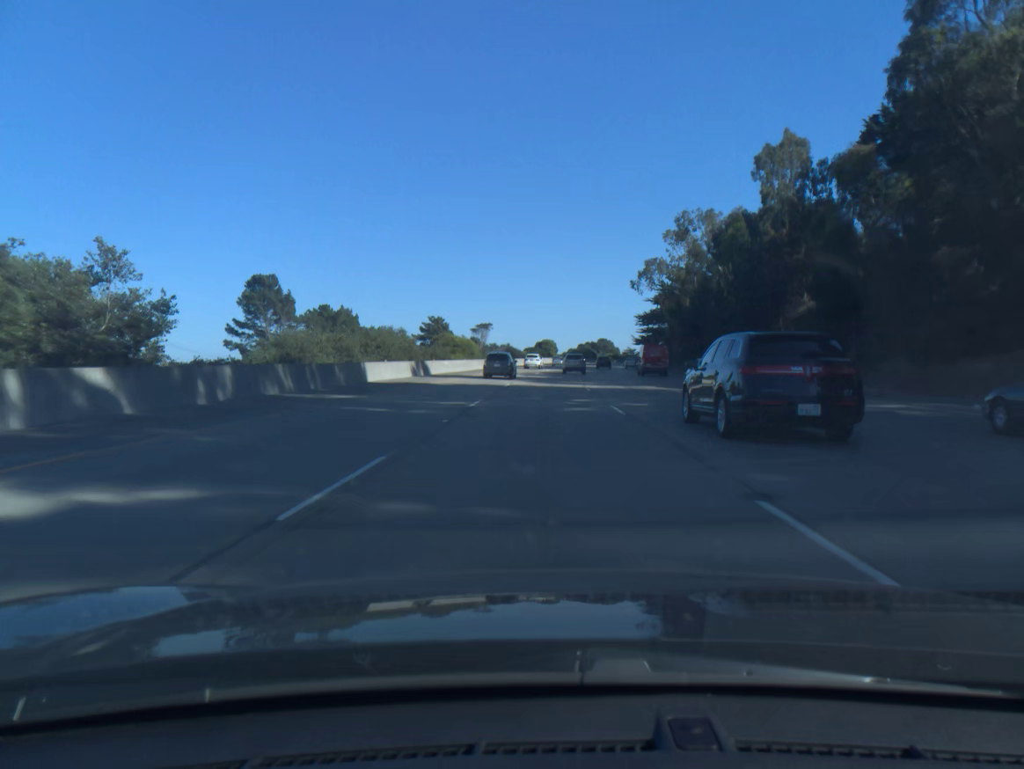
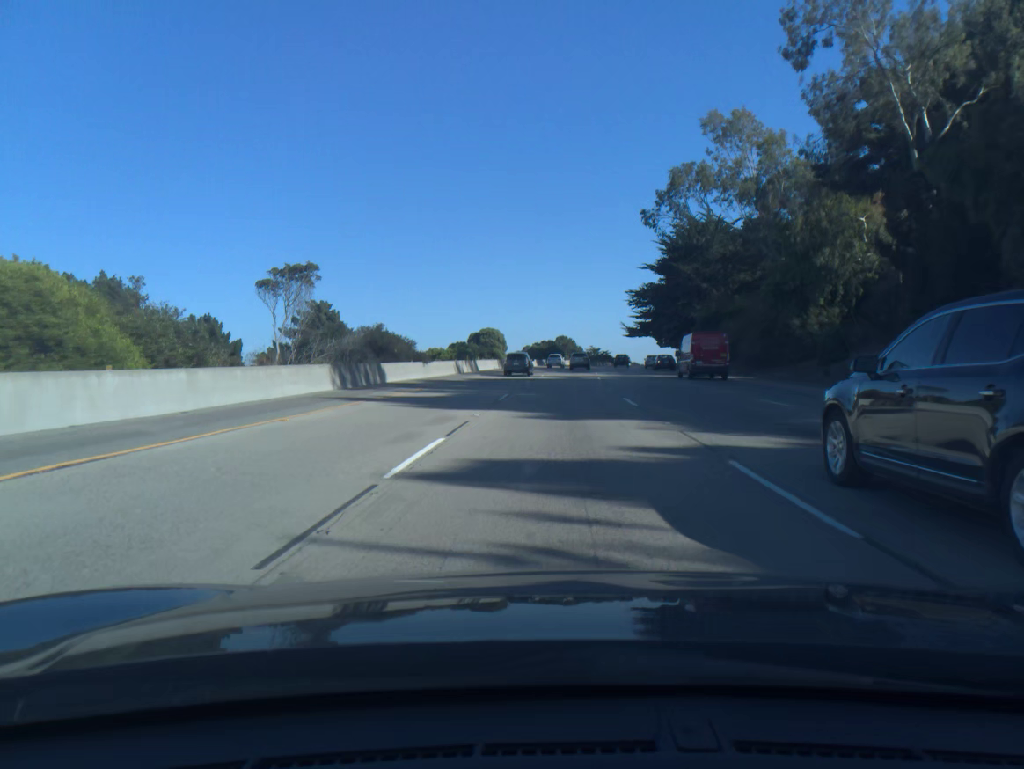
(+1.7, +71.0) m; +4°
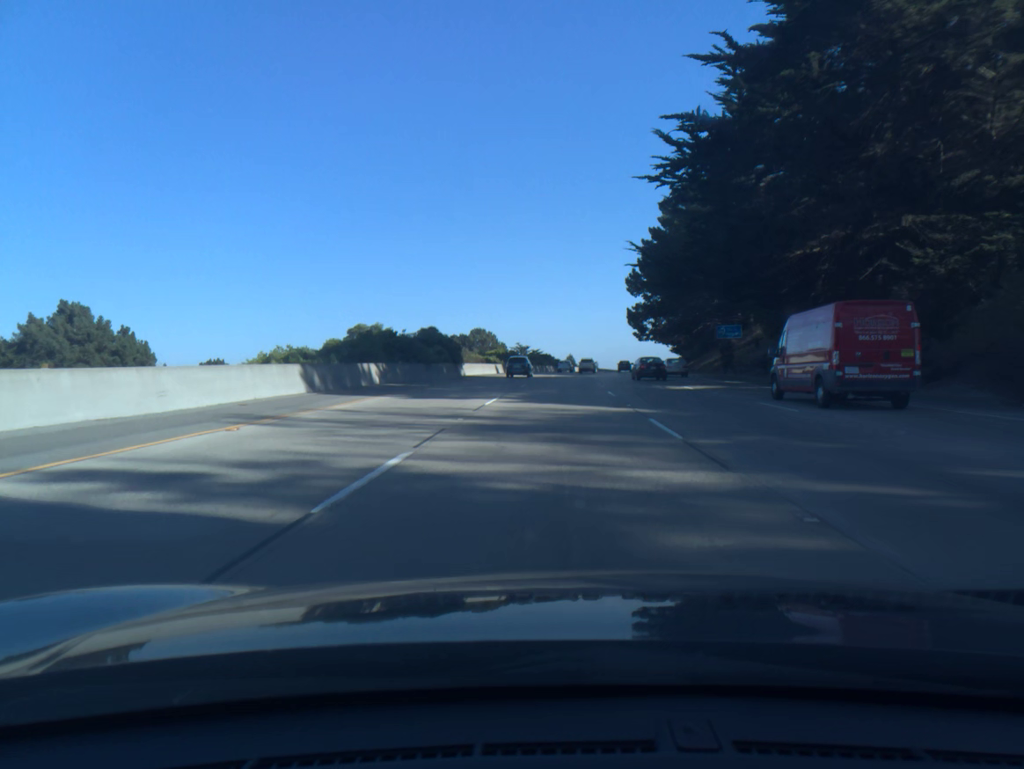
(+4.7, +88.9) m; +5°
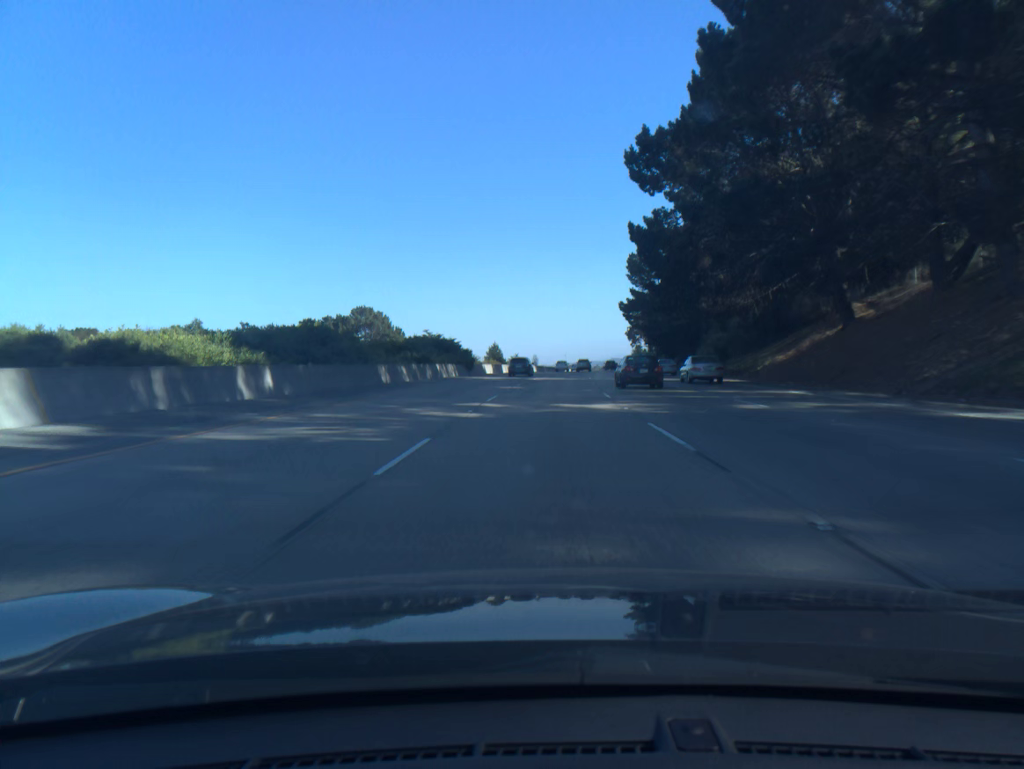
(+3.0, +71.2) m; +5°
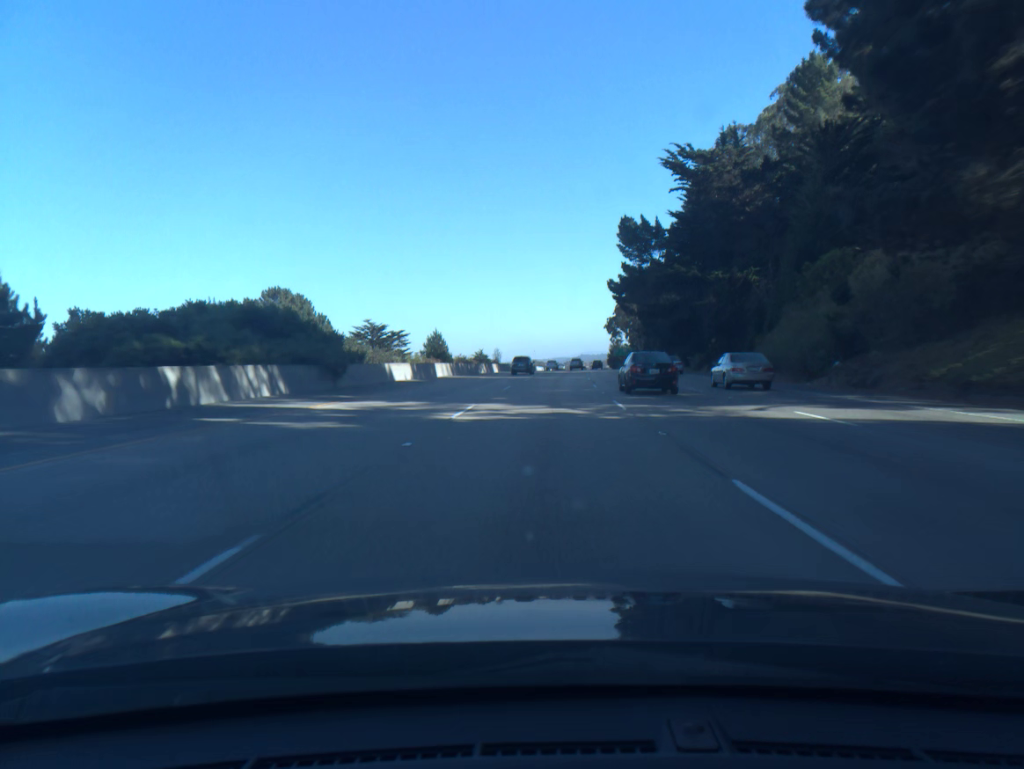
(+0.7, +35.8) m; +2°
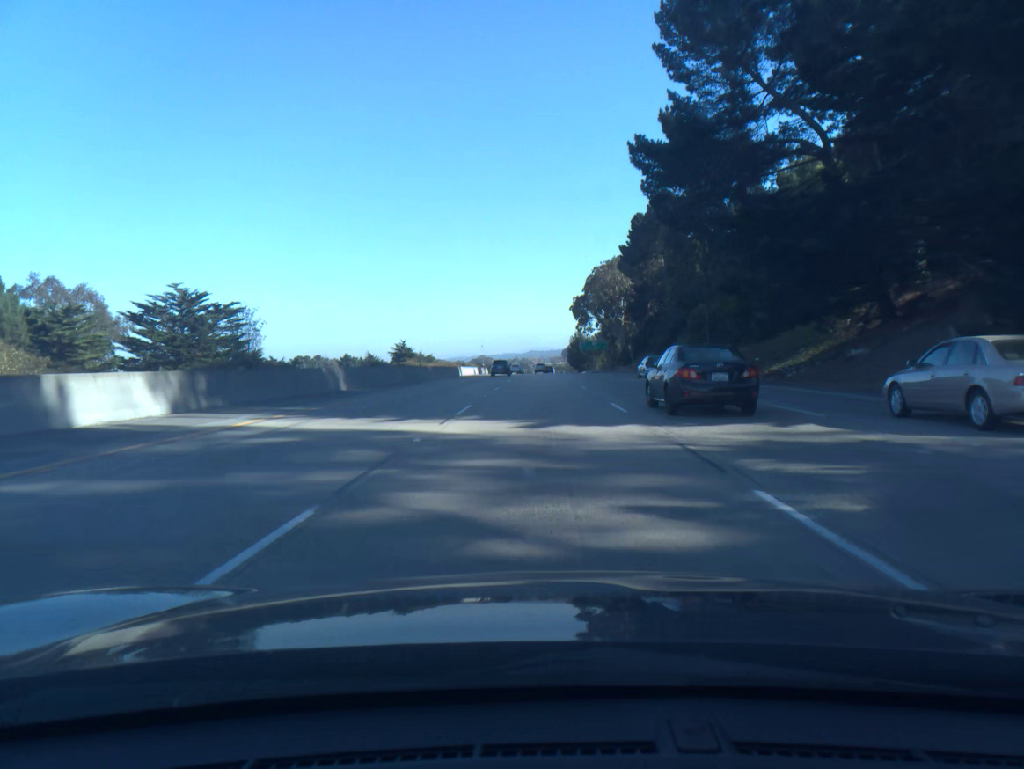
(+2.4, +71.8) m; +4°
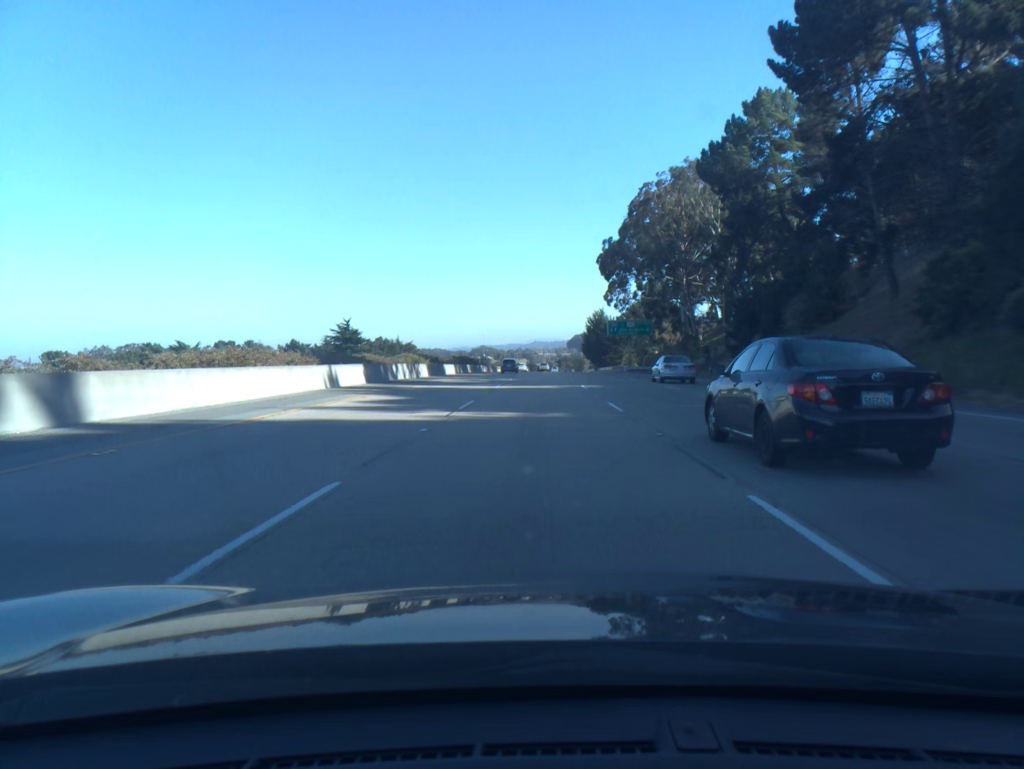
(+0.1, +71.6) m; 0°
